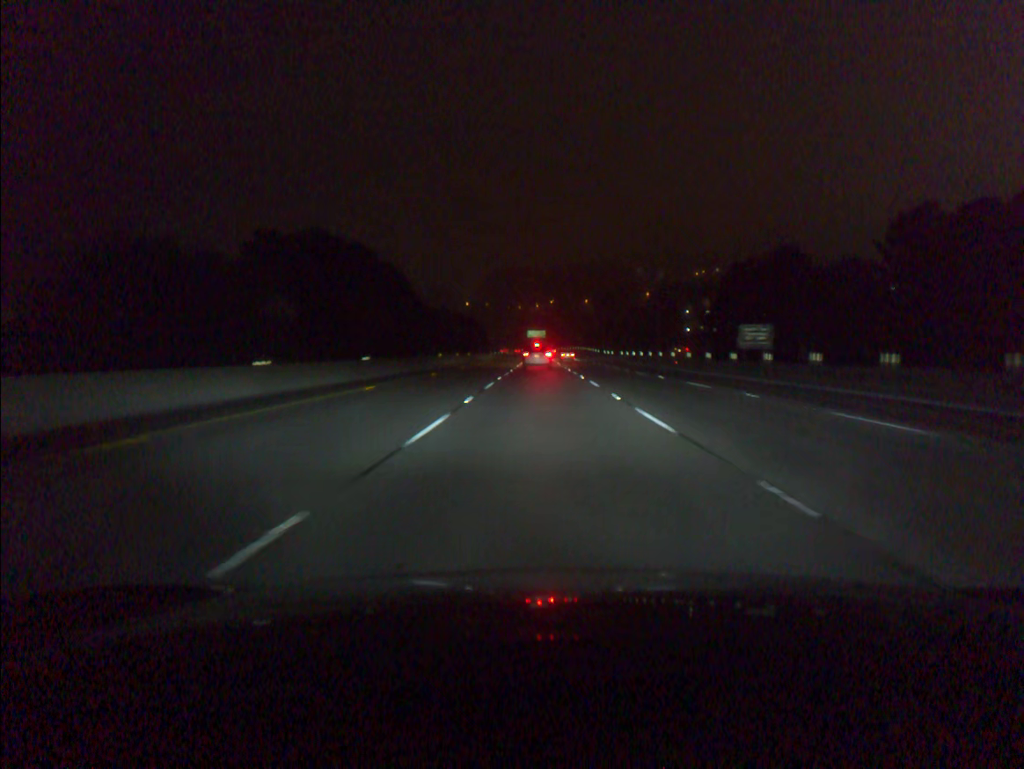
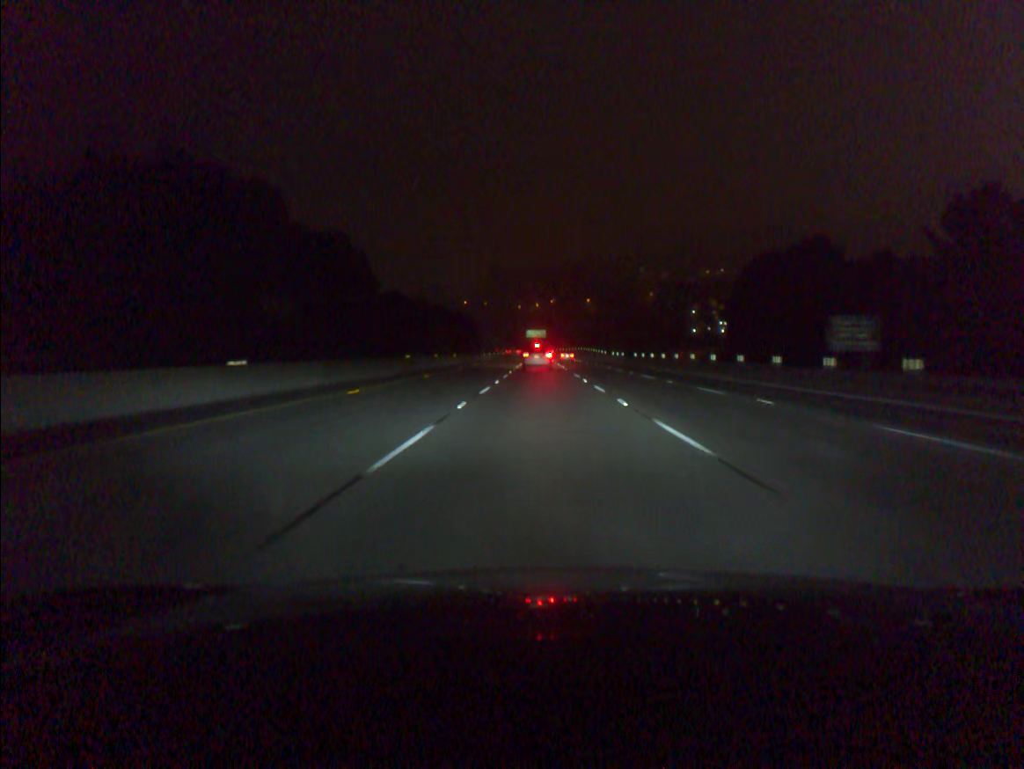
(0.0, +16.8) m; 0°
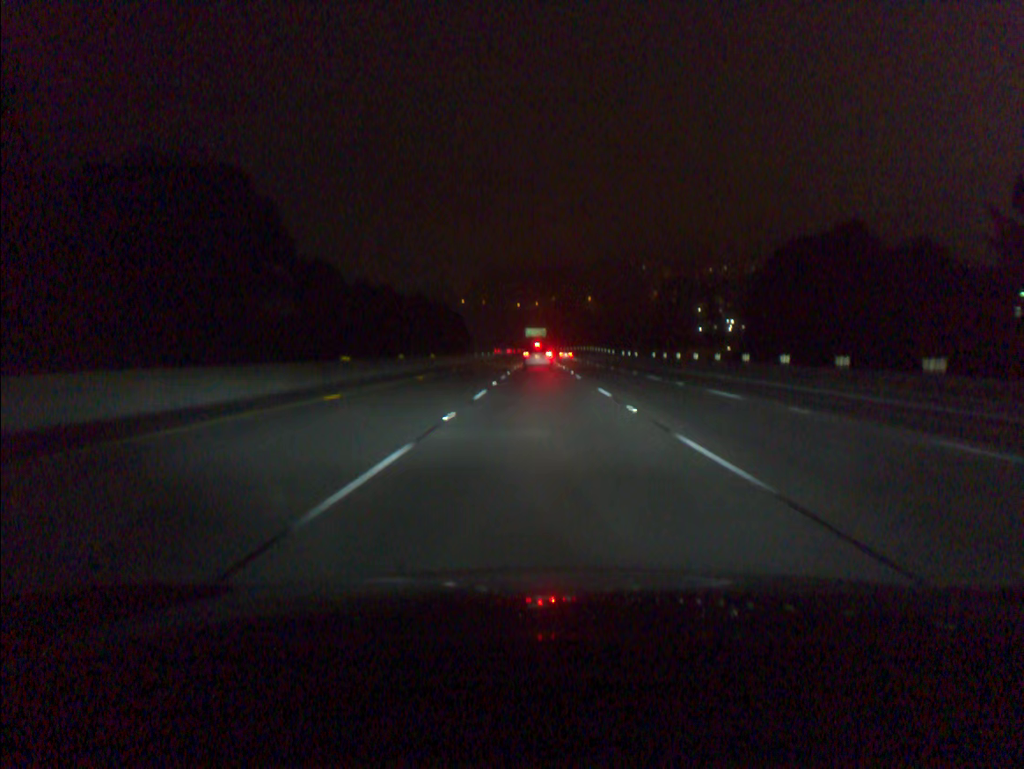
(0.0, +16.7) m; 0°
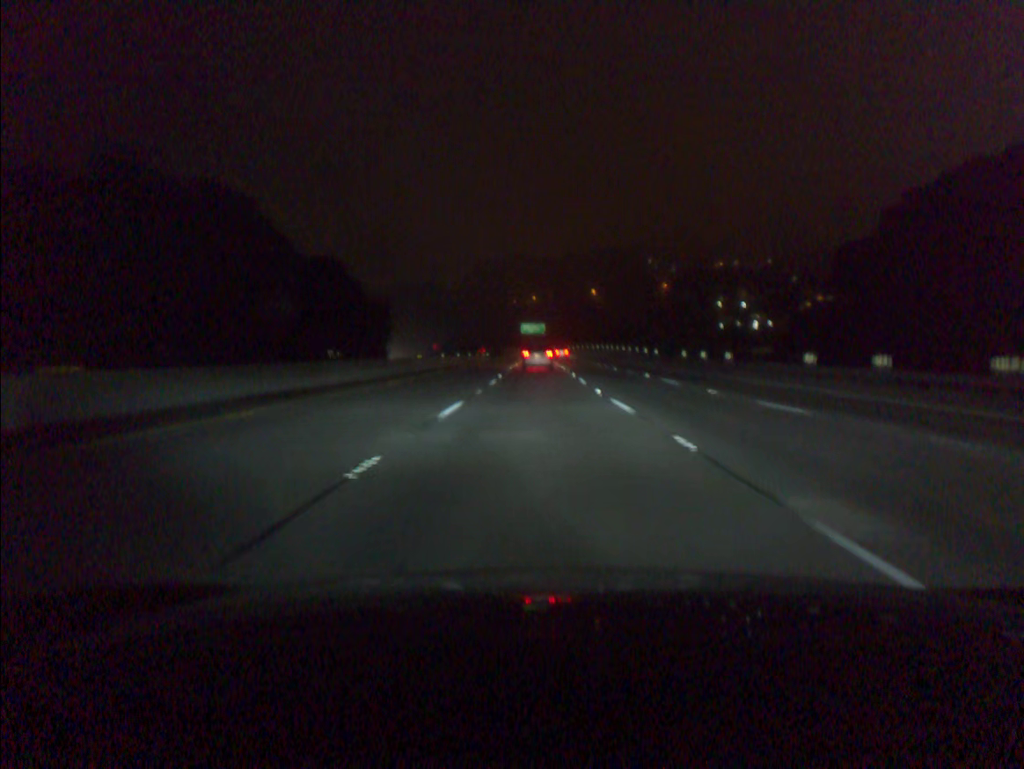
(+0.1, +49.8) m; 0°
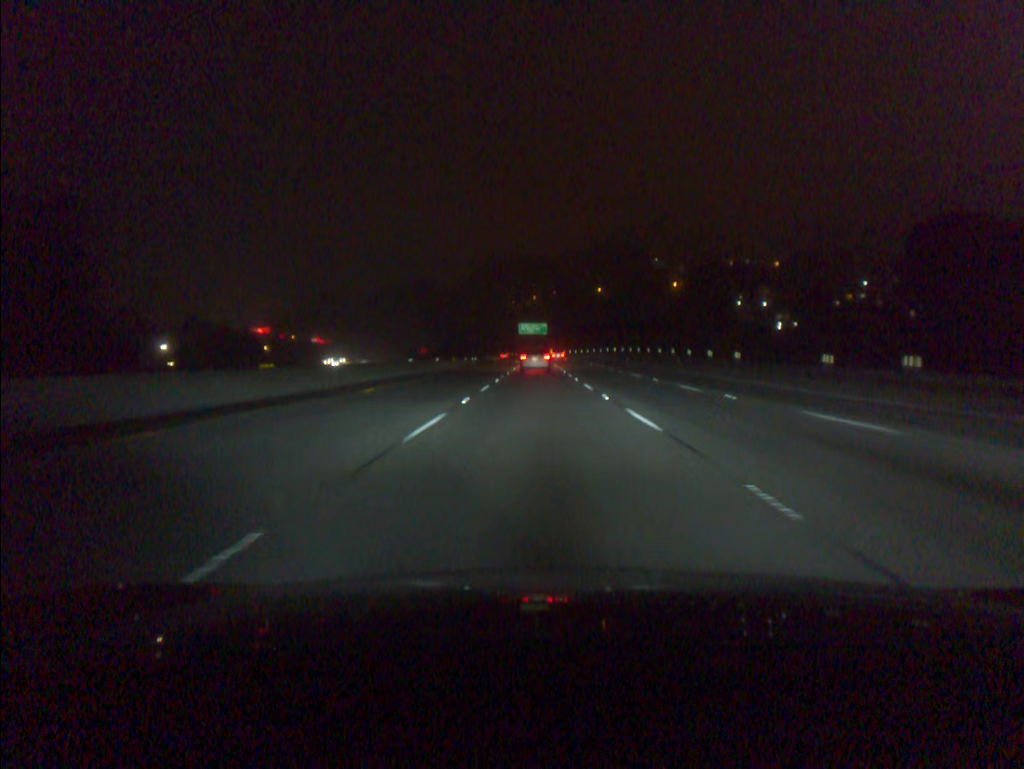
(0.0, +32.9) m; 0°
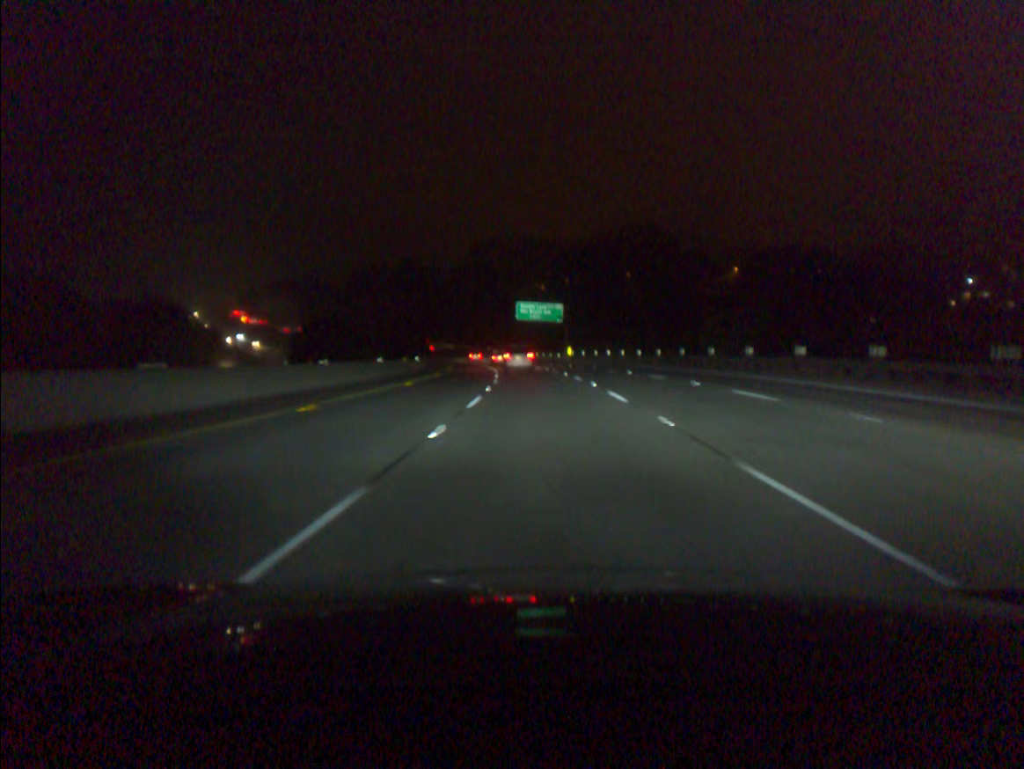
(-0.3, +81.0) m; 0°
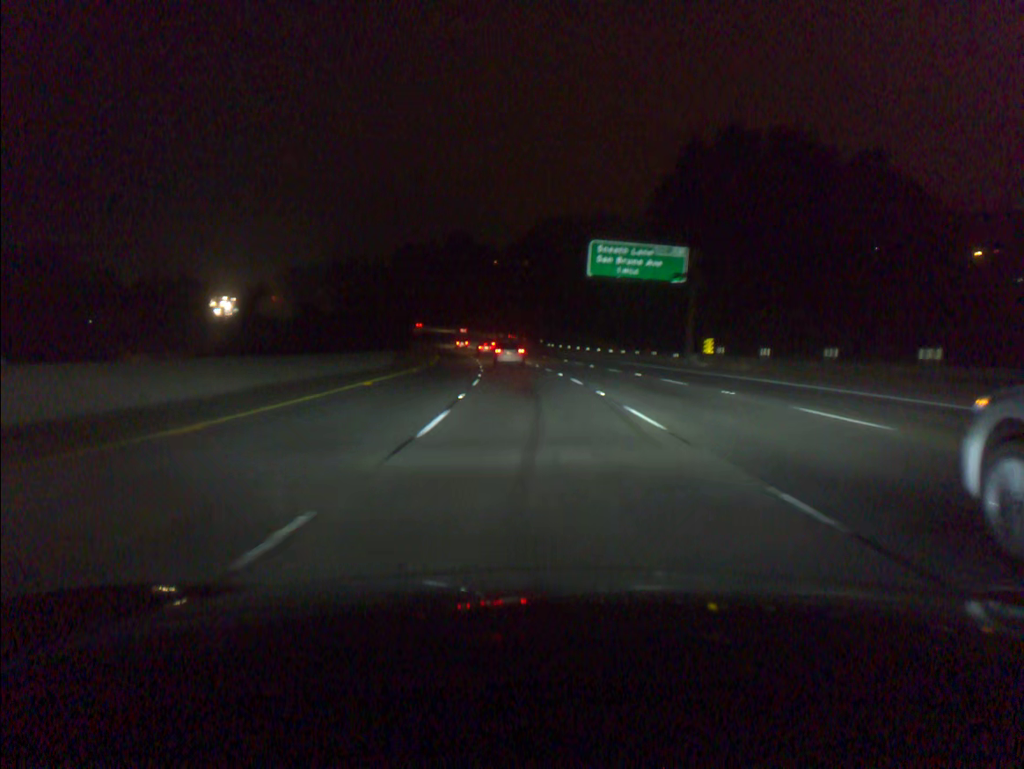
(-1.9, +64.2) m; -5°
